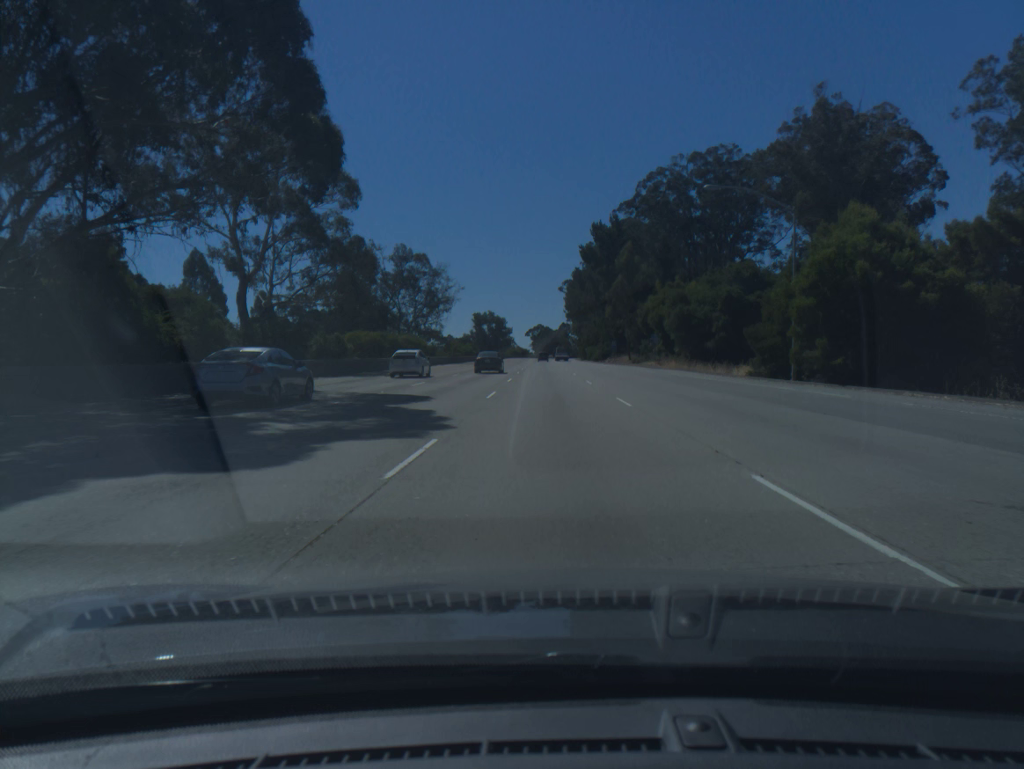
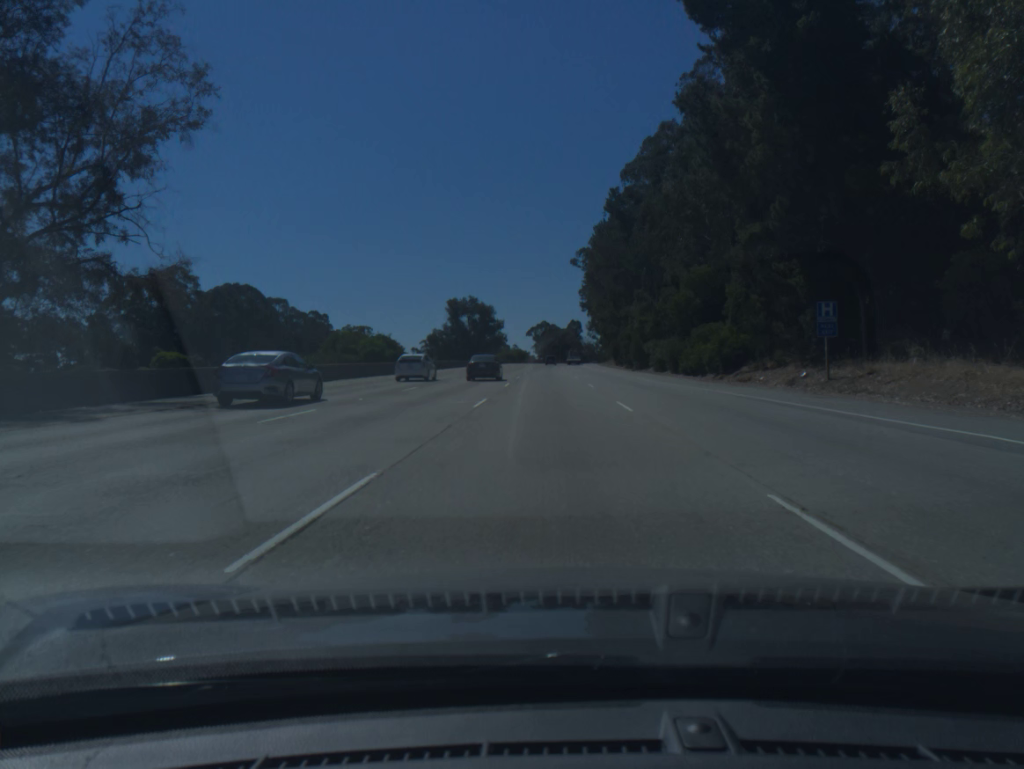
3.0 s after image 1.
(-0.7, +90.4) m; -1°
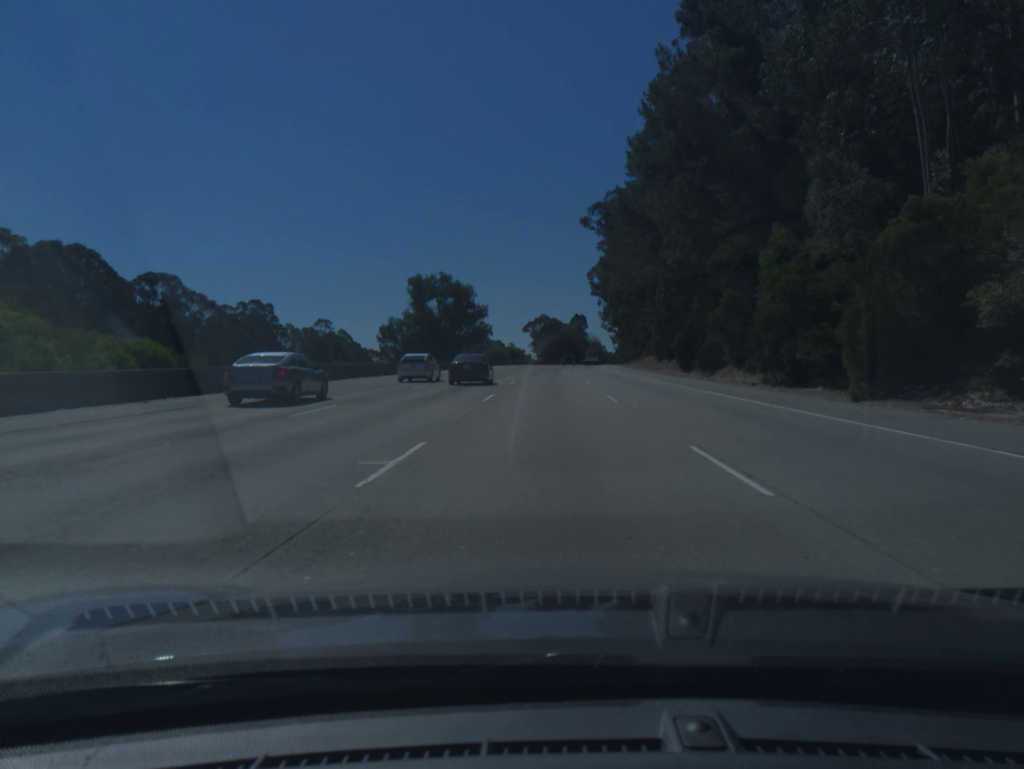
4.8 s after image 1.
(0.0, +55.5) m; 0°
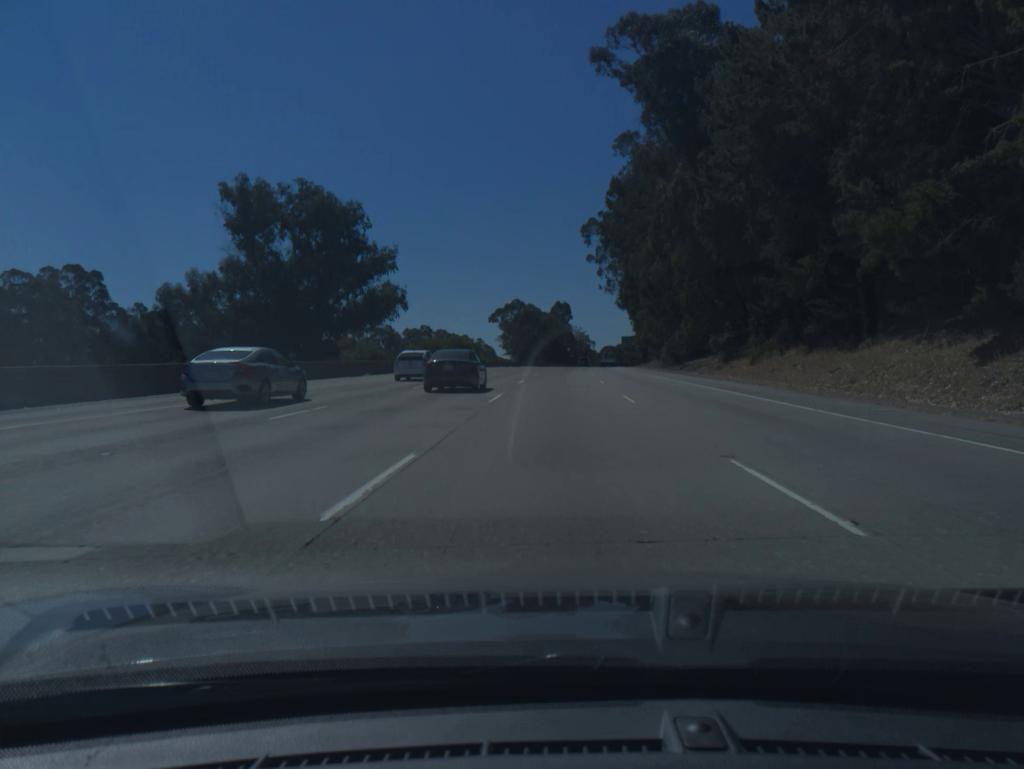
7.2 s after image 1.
(+0.6, +74.4) m; +2°
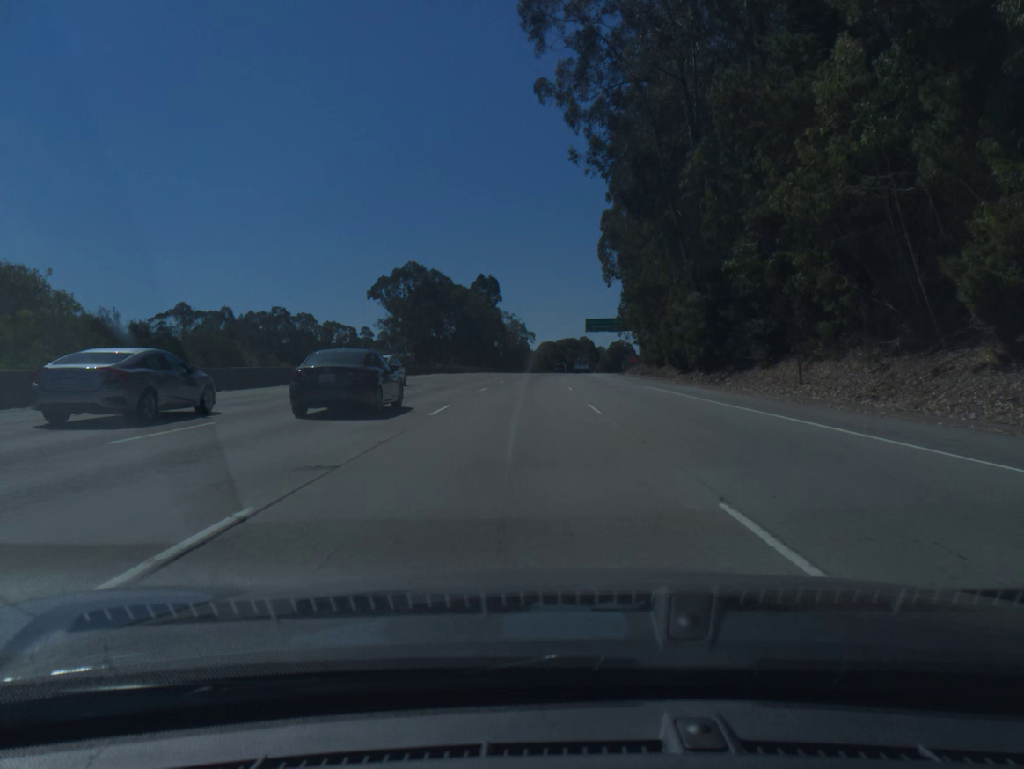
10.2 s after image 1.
(+3.6, +90.8) m; +5°
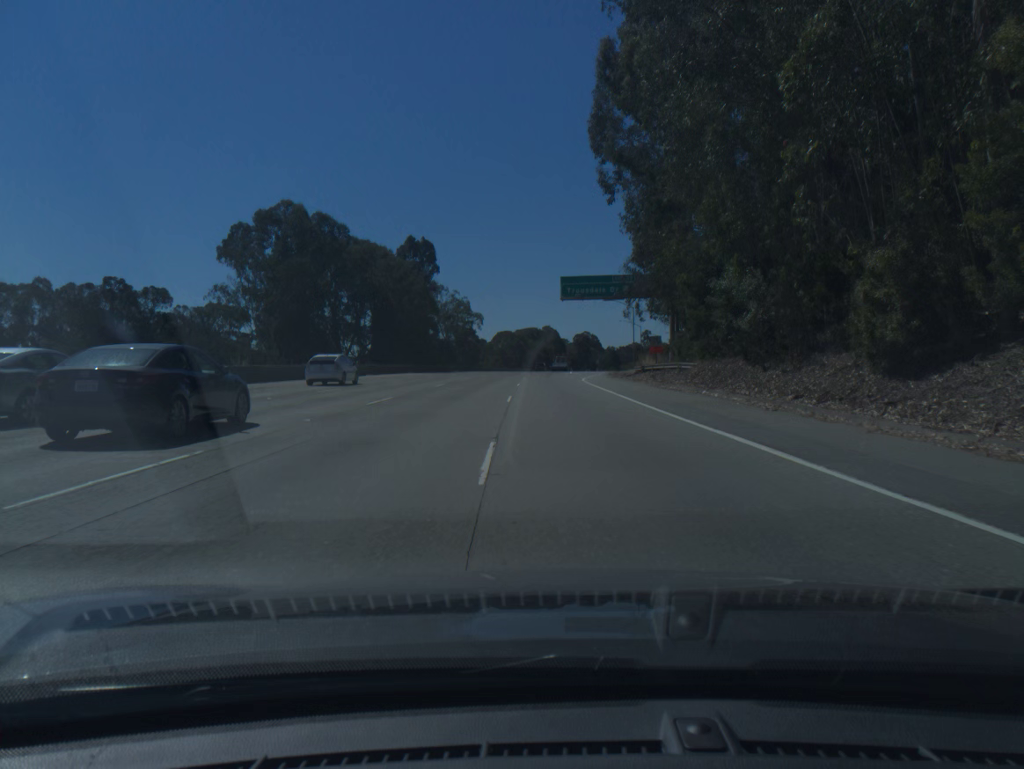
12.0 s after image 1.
(+1.5, +53.8) m; +3°
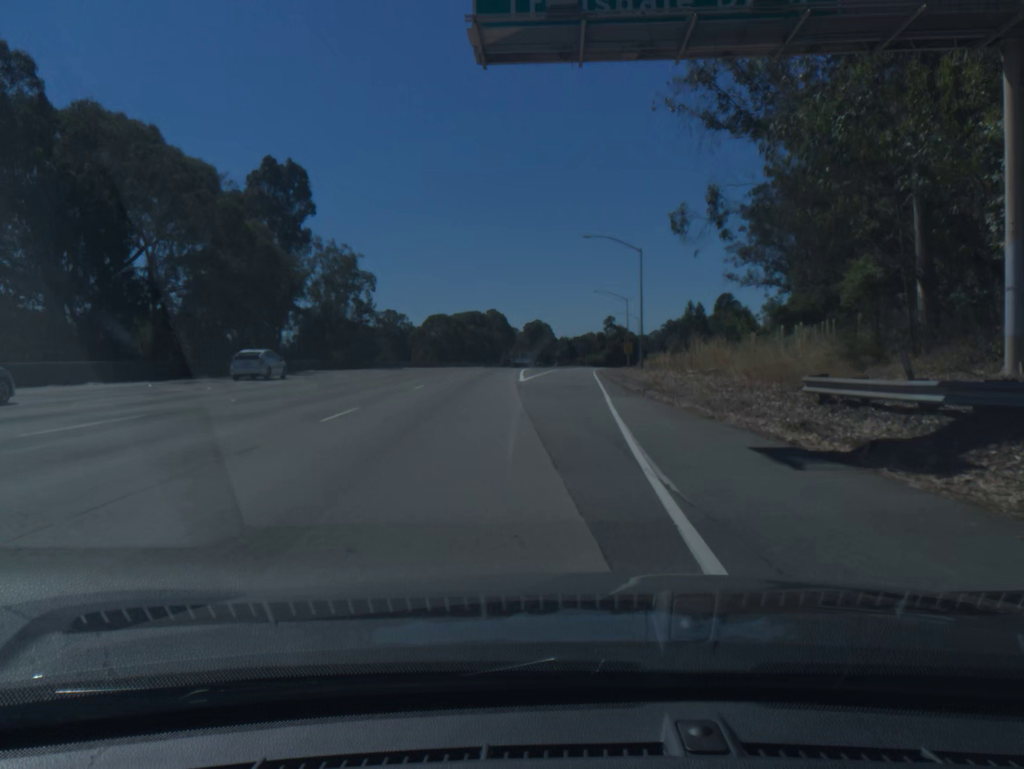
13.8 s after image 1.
(+1.6, +52.7) m; +4°
